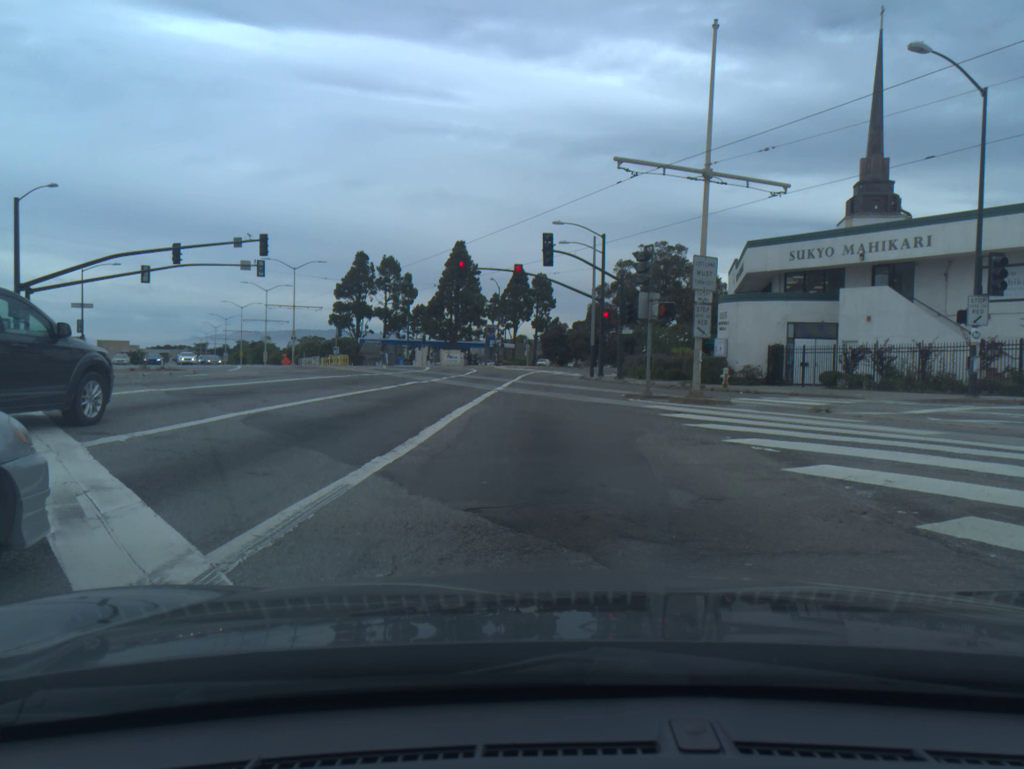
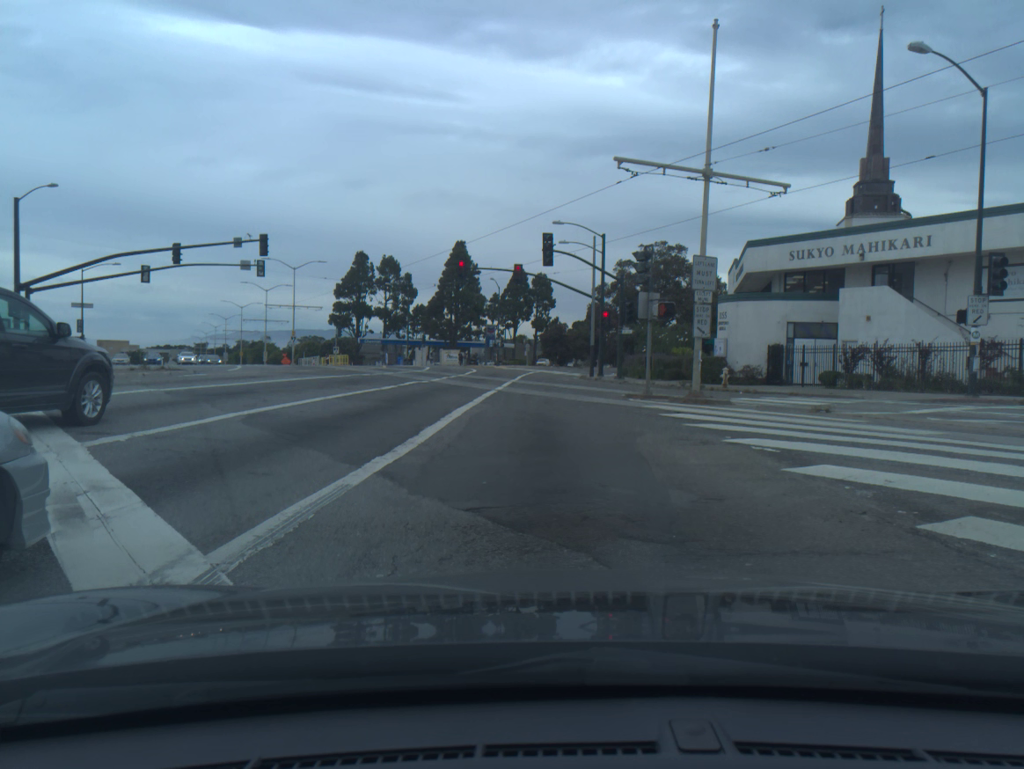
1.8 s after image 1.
(0.0, 0.0) m; 0°
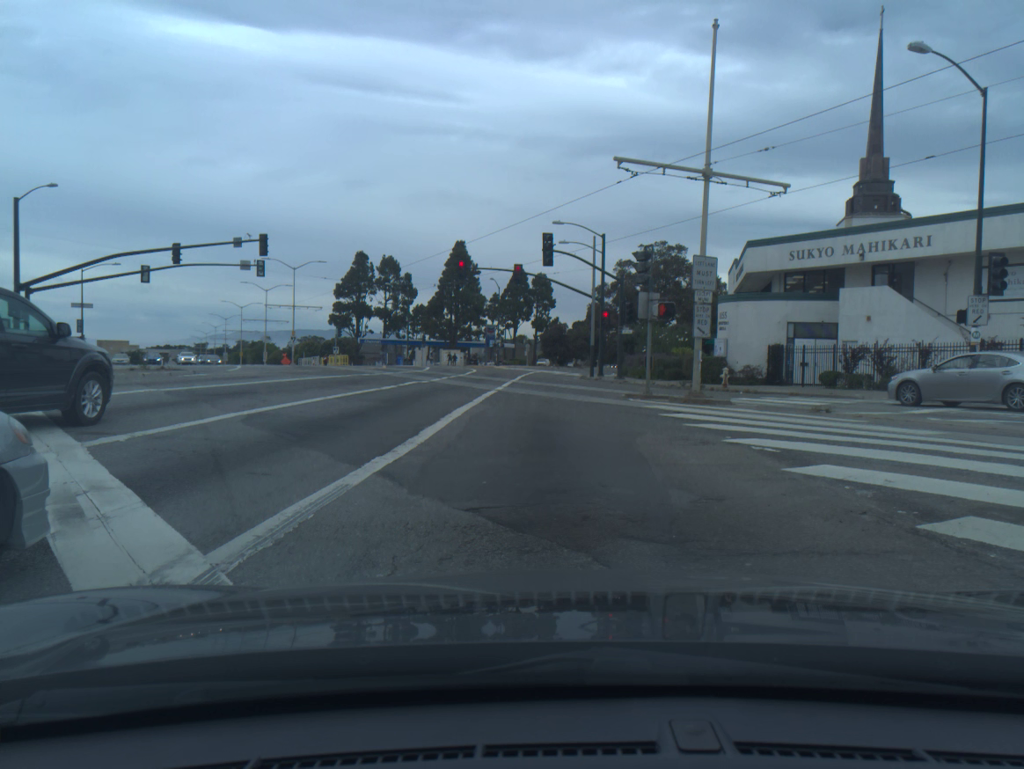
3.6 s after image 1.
(0.0, 0.0) m; 0°
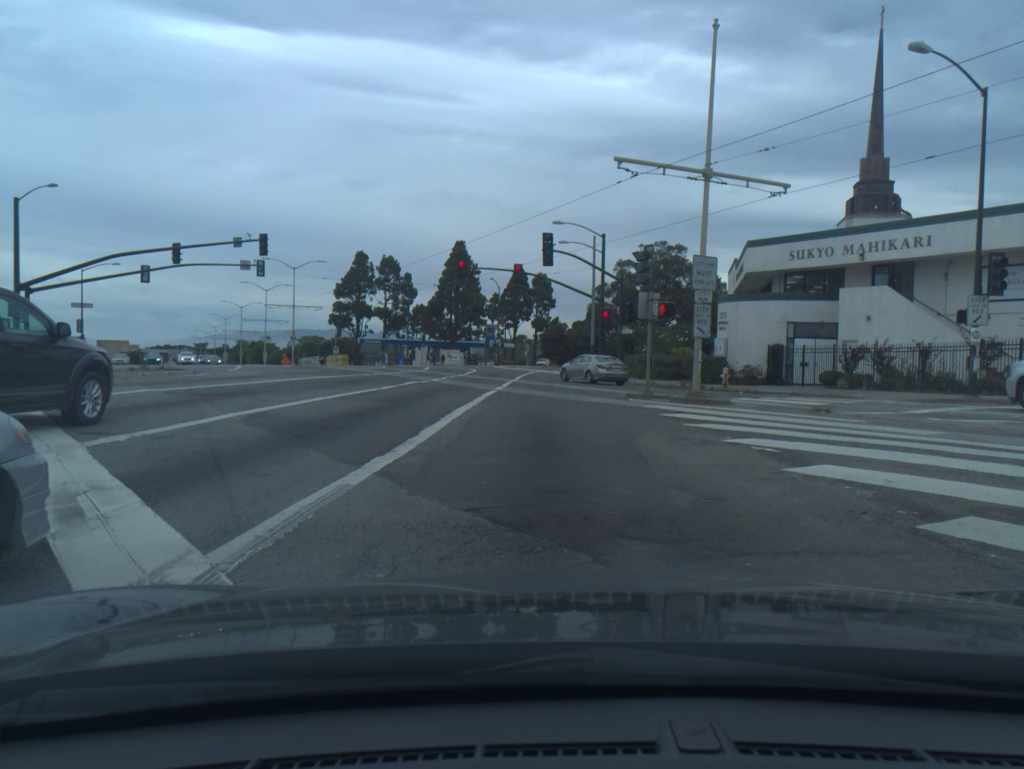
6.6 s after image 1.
(0.0, 0.0) m; 0°
